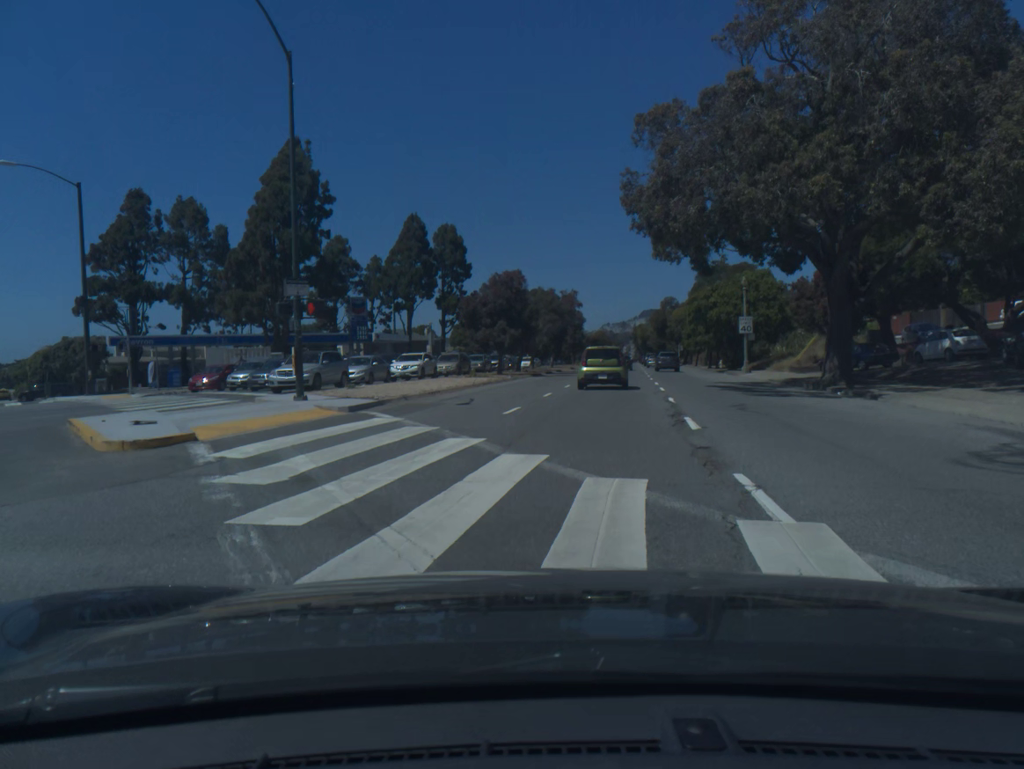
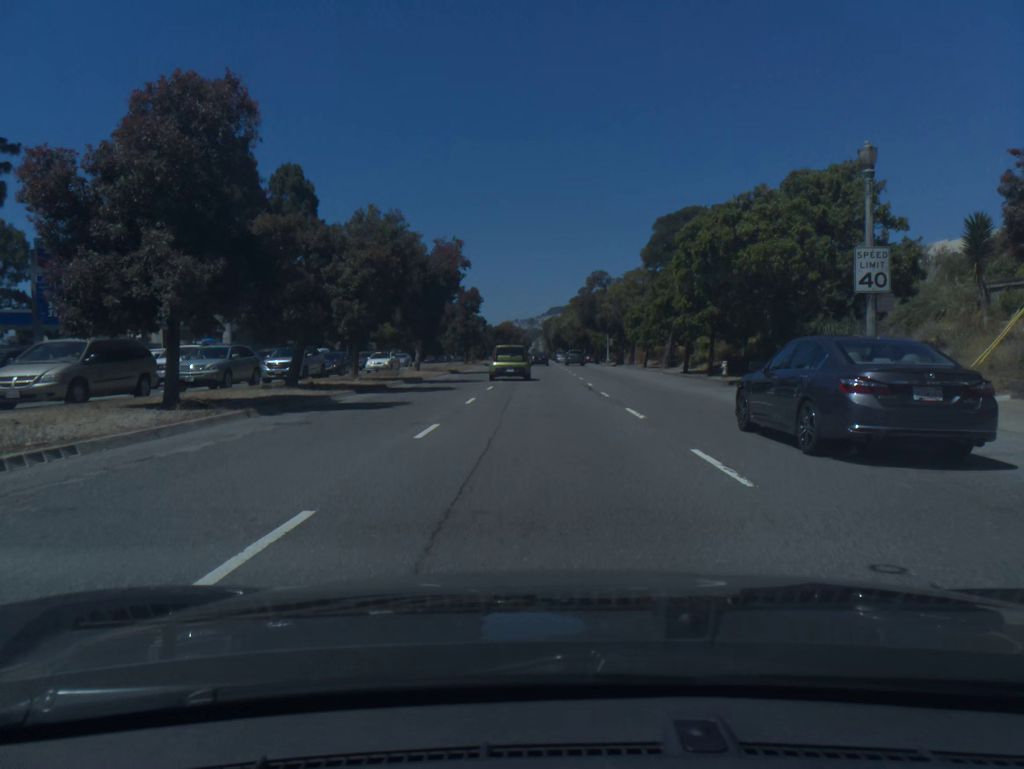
(+2.6, +34.4) m; +6°
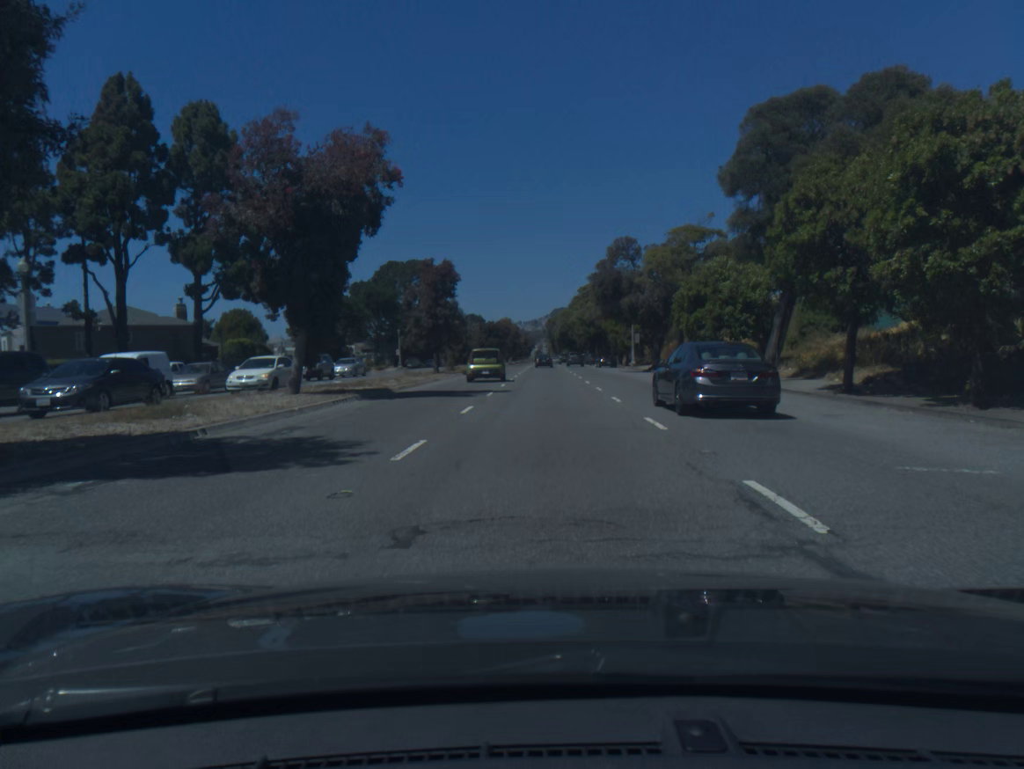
(0.0, +23.9) m; 0°
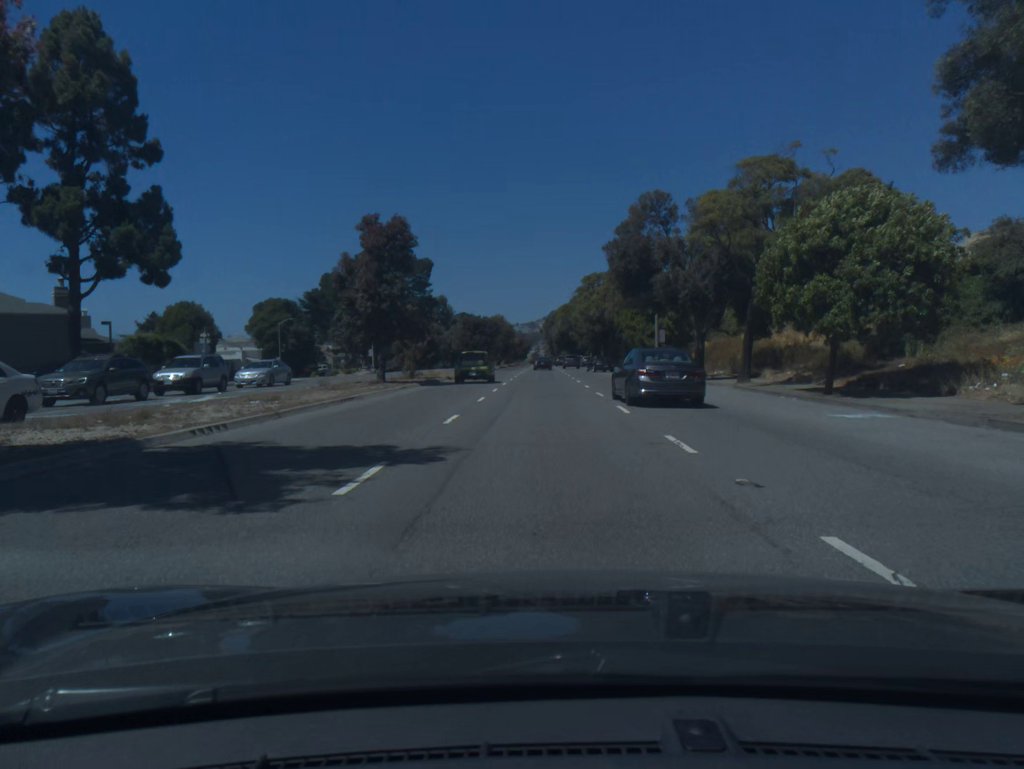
(0.0, +16.9) m; 0°
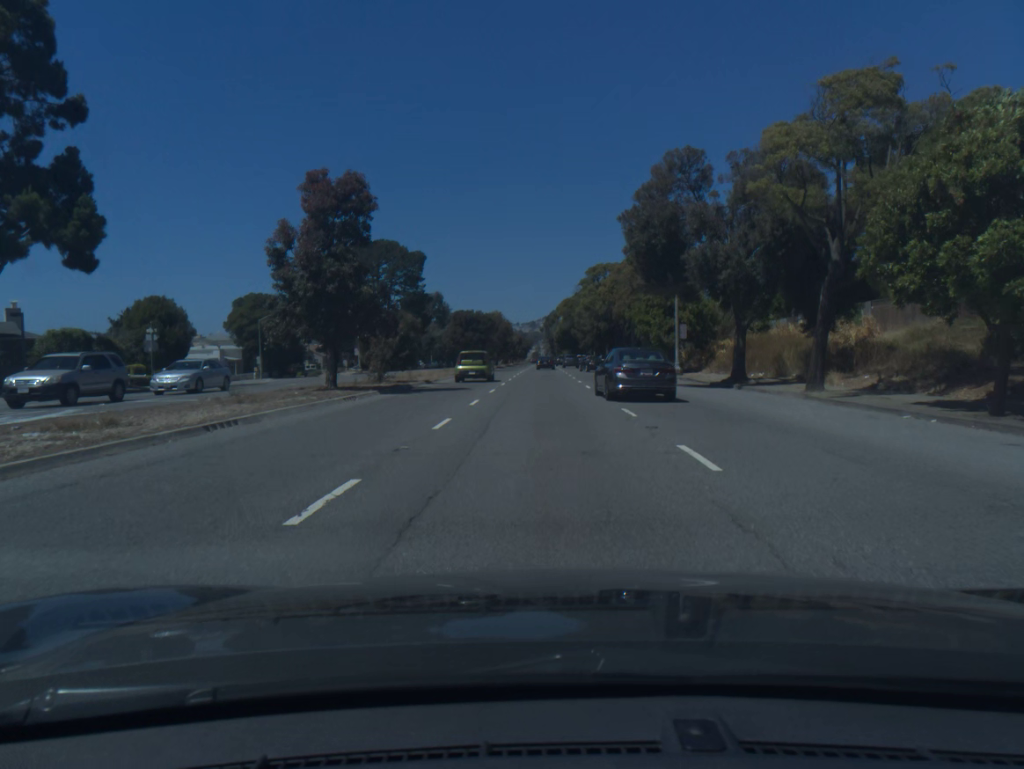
(0.0, +8.8) m; 0°
